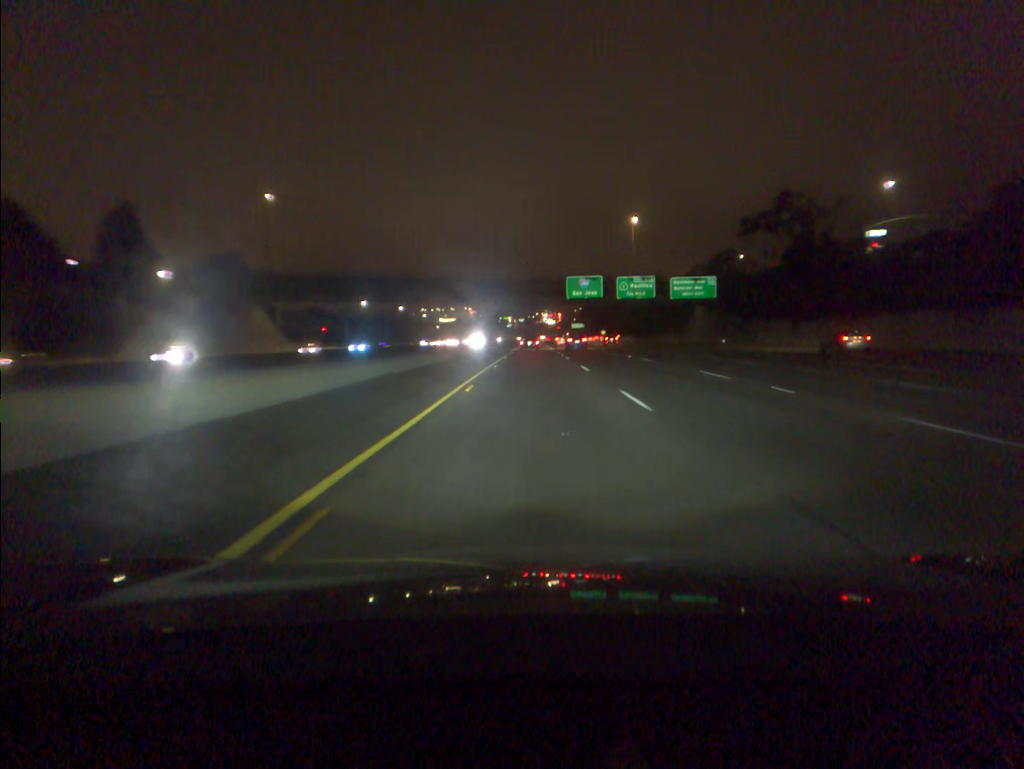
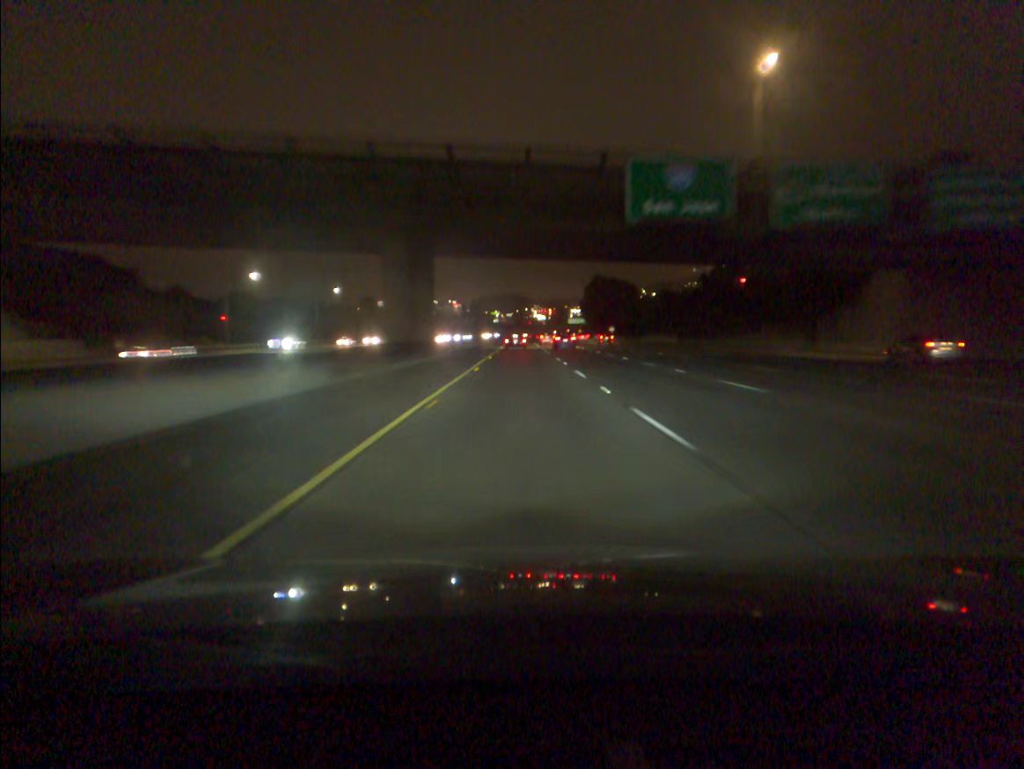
(+0.7, +63.1) m; +1°
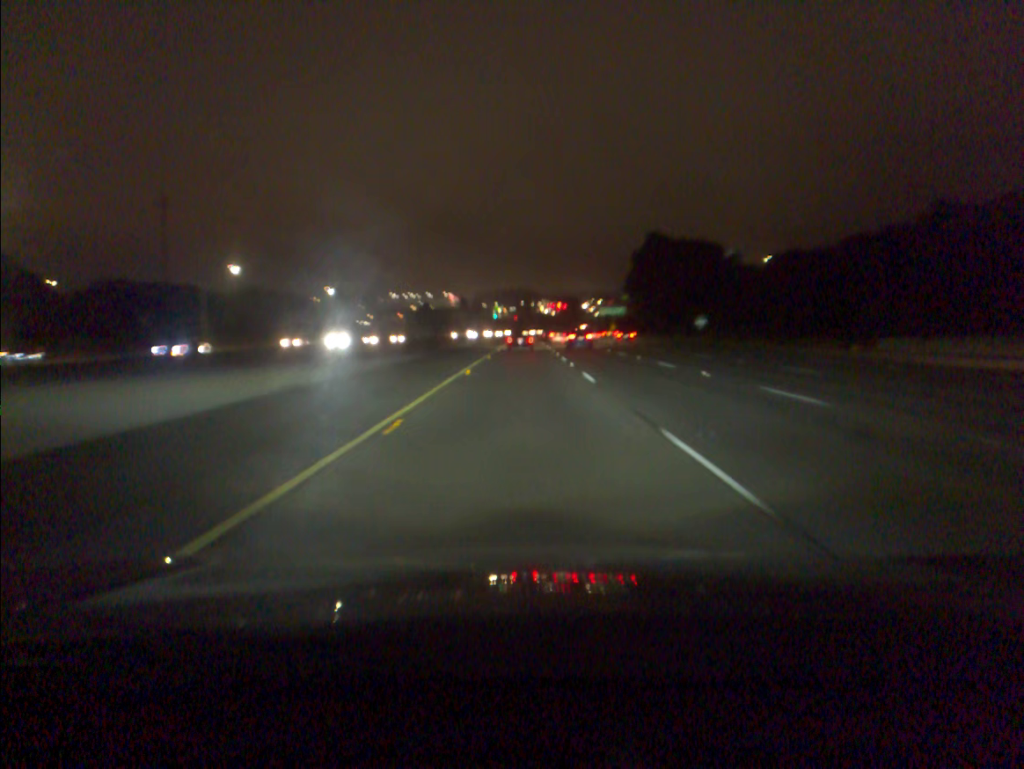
(-0.3, +106.1) m; 0°
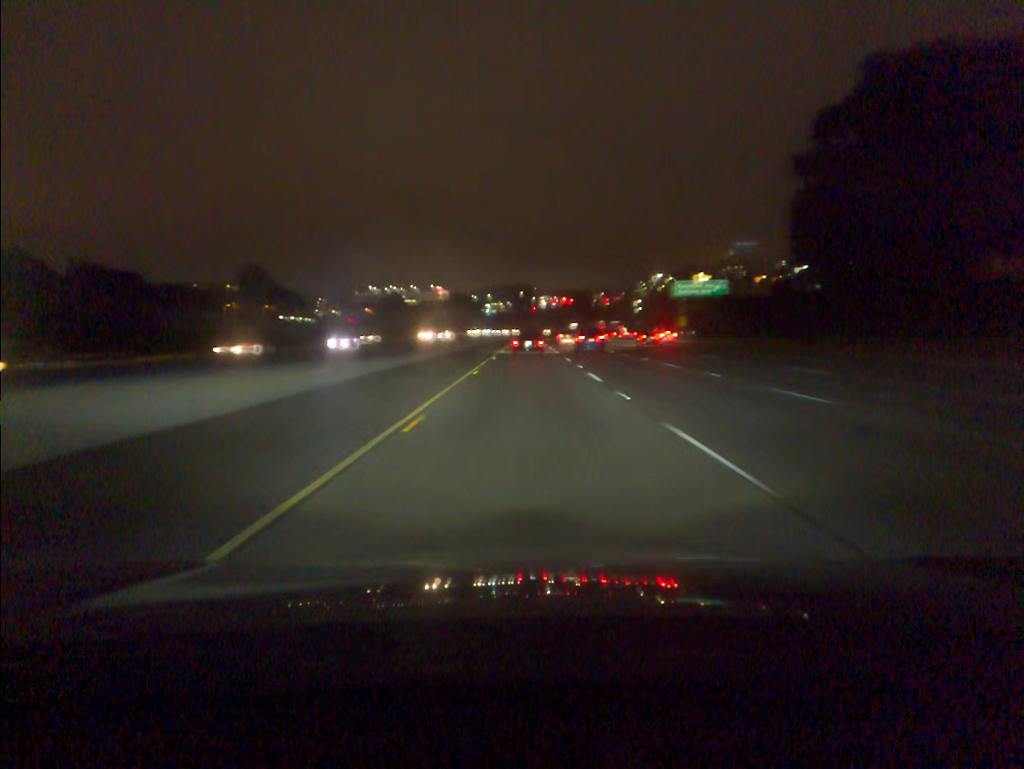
(-0.1, +101.8) m; 0°
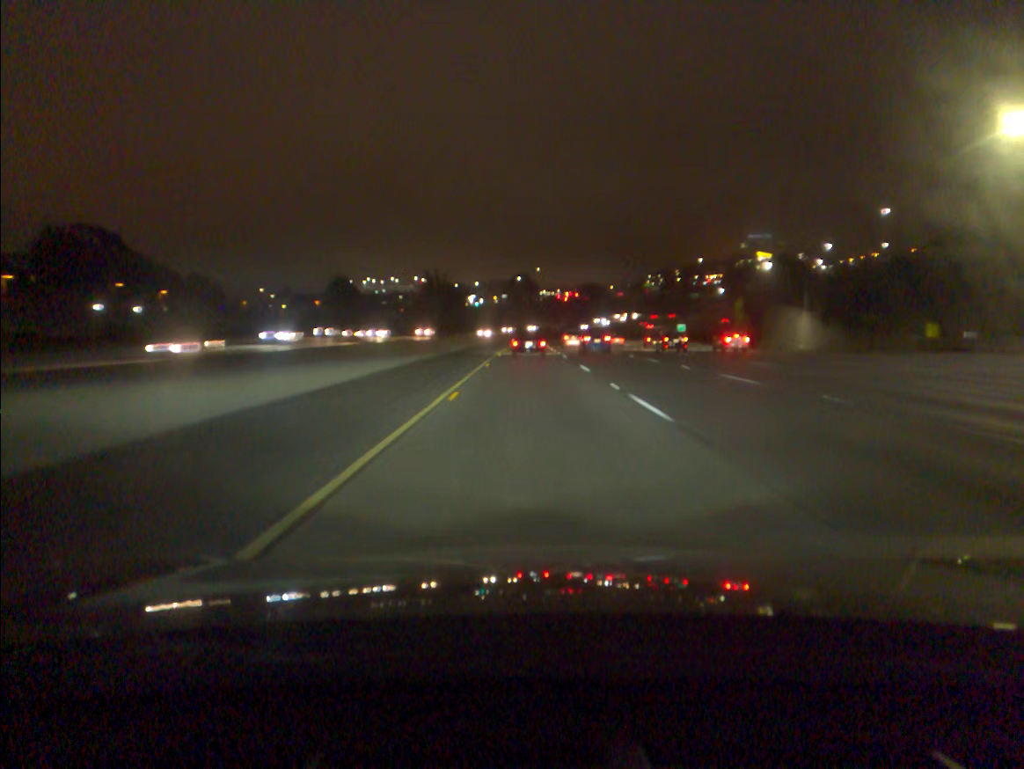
(0.0, +97.4) m; 0°
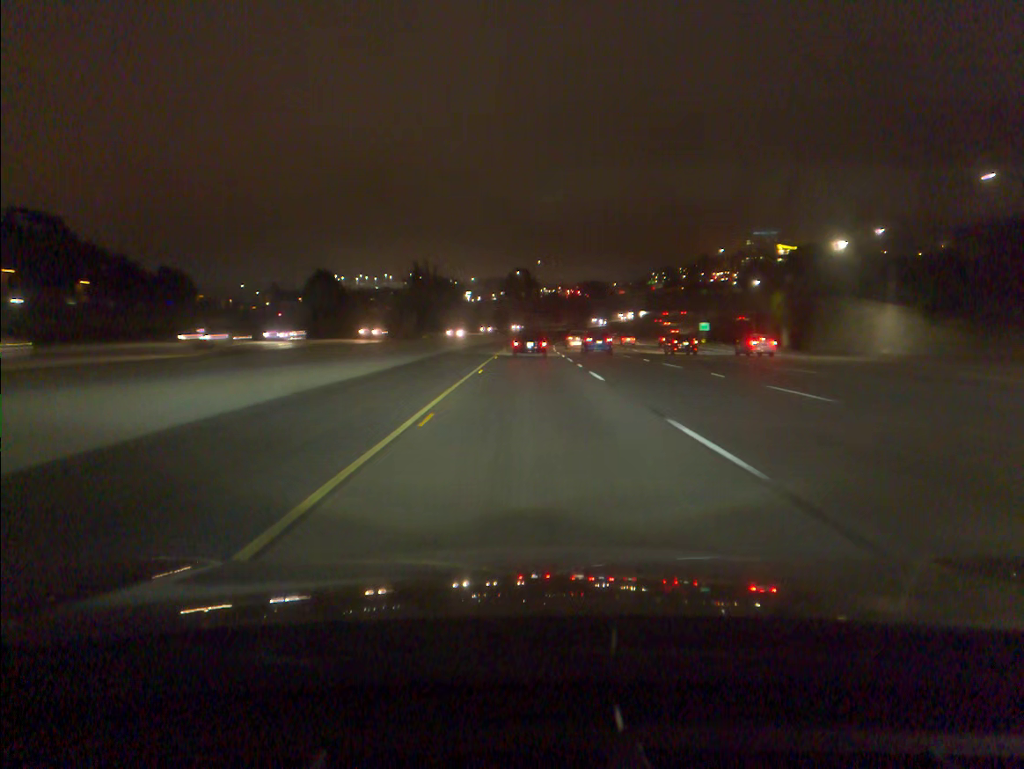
(0.0, +19.0) m; 0°
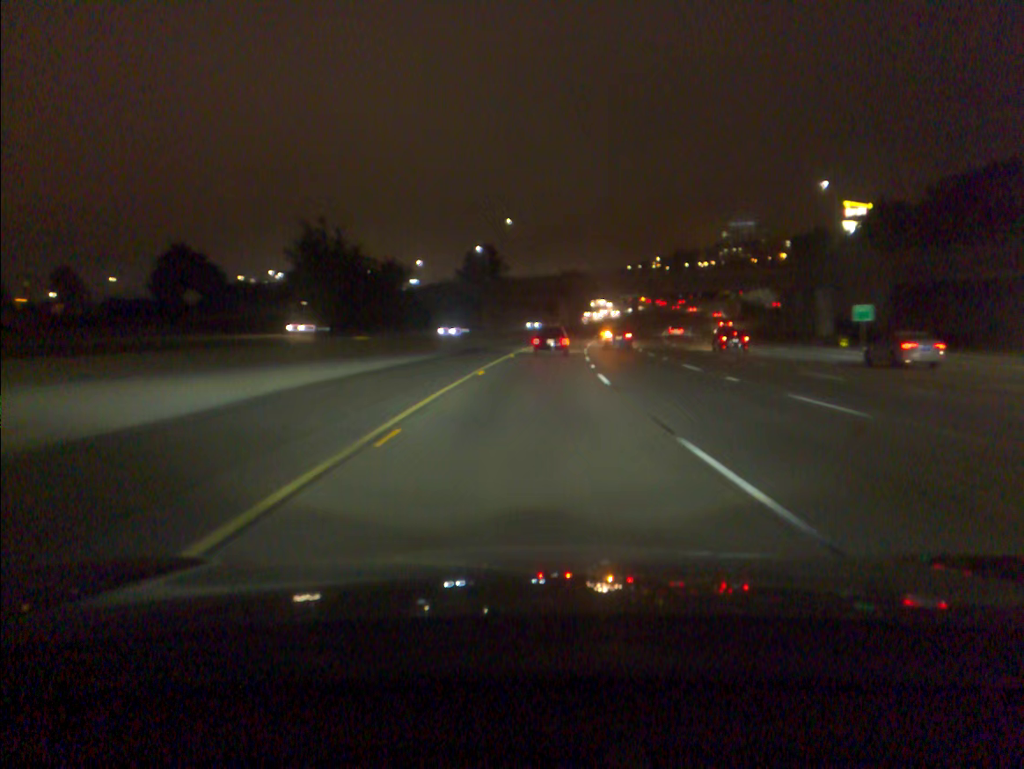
(+0.8, +75.3) m; +2°
